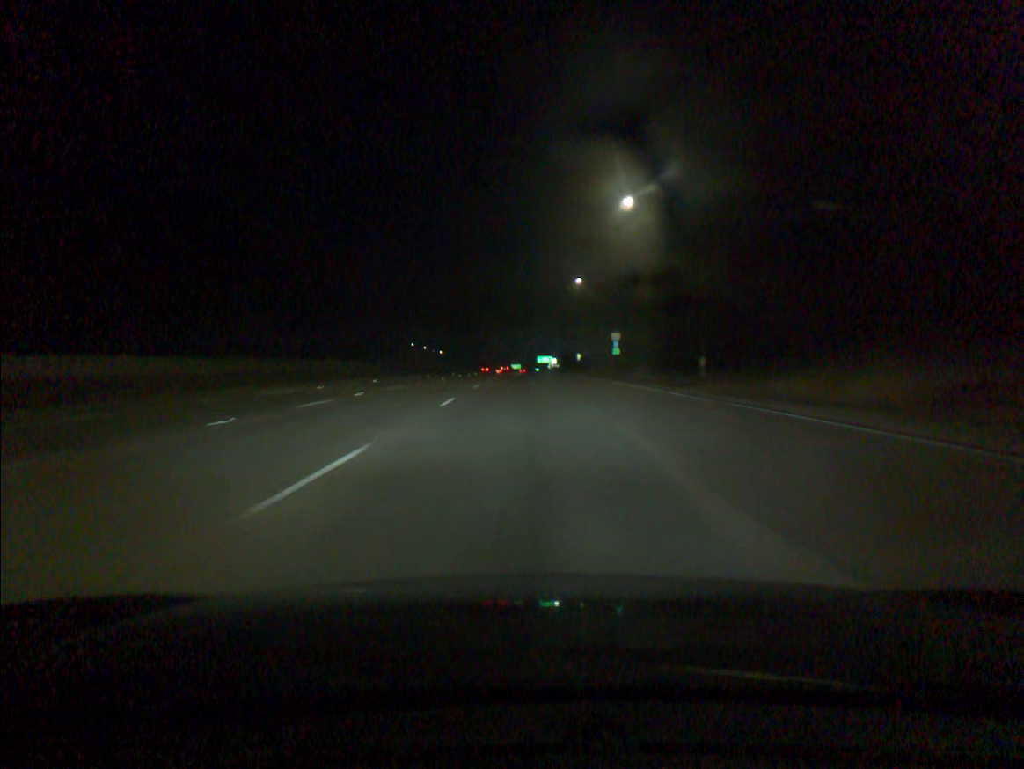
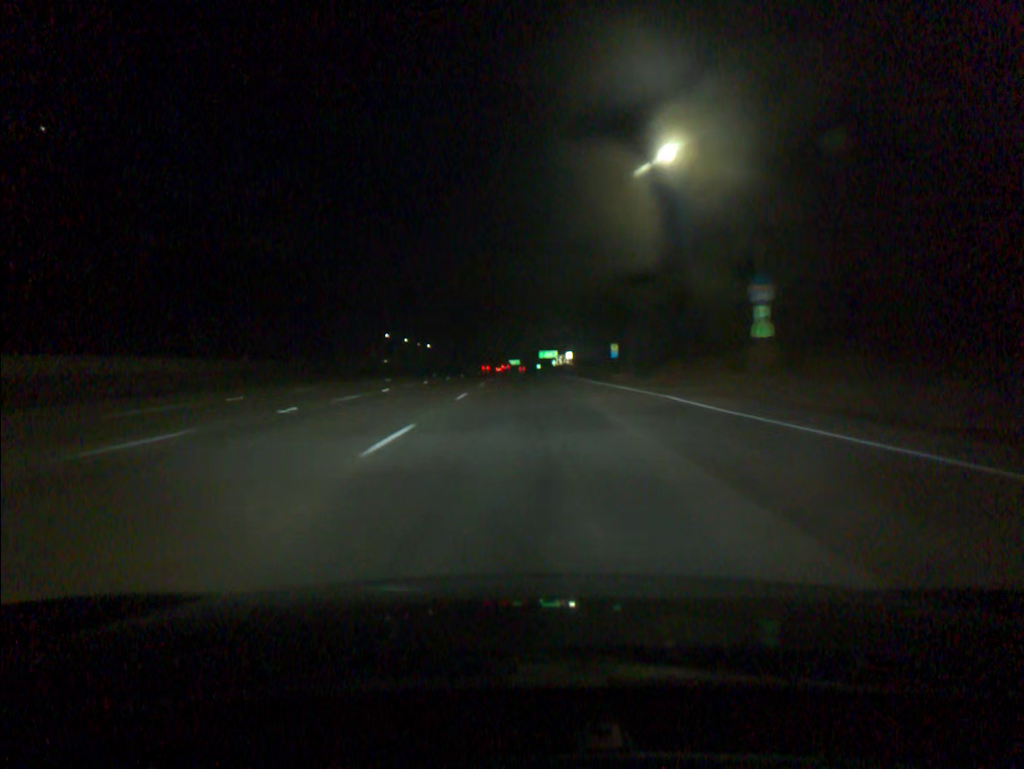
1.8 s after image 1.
(-0.1, +55.0) m; 0°
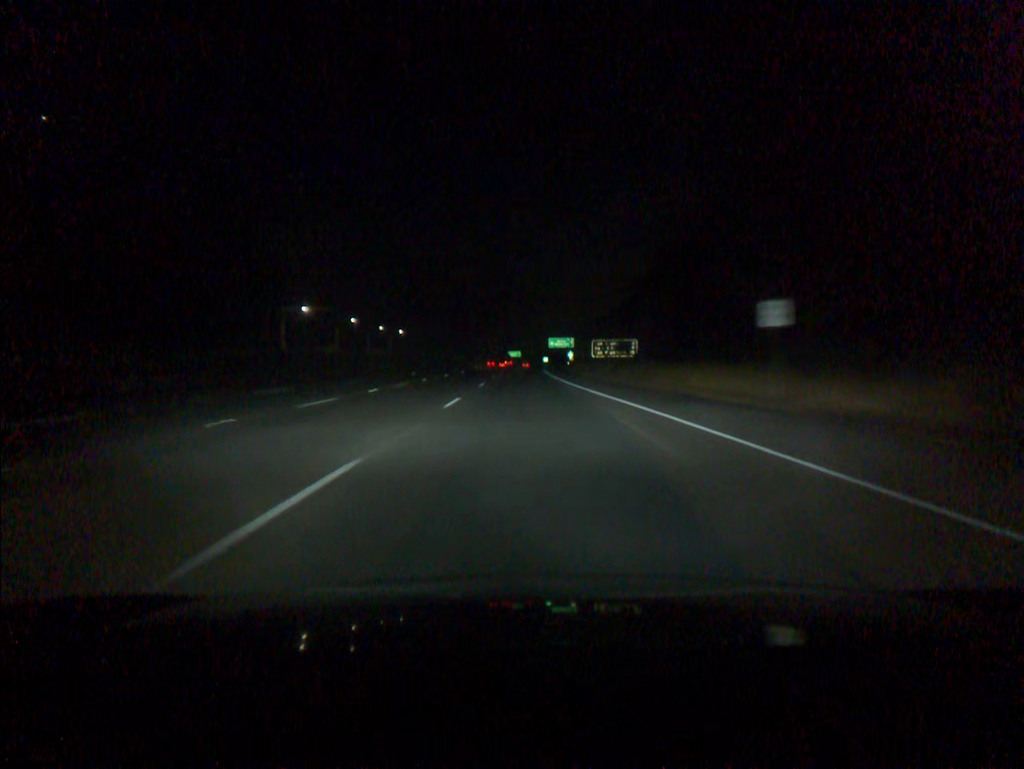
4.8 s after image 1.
(0.0, +92.2) m; 0°
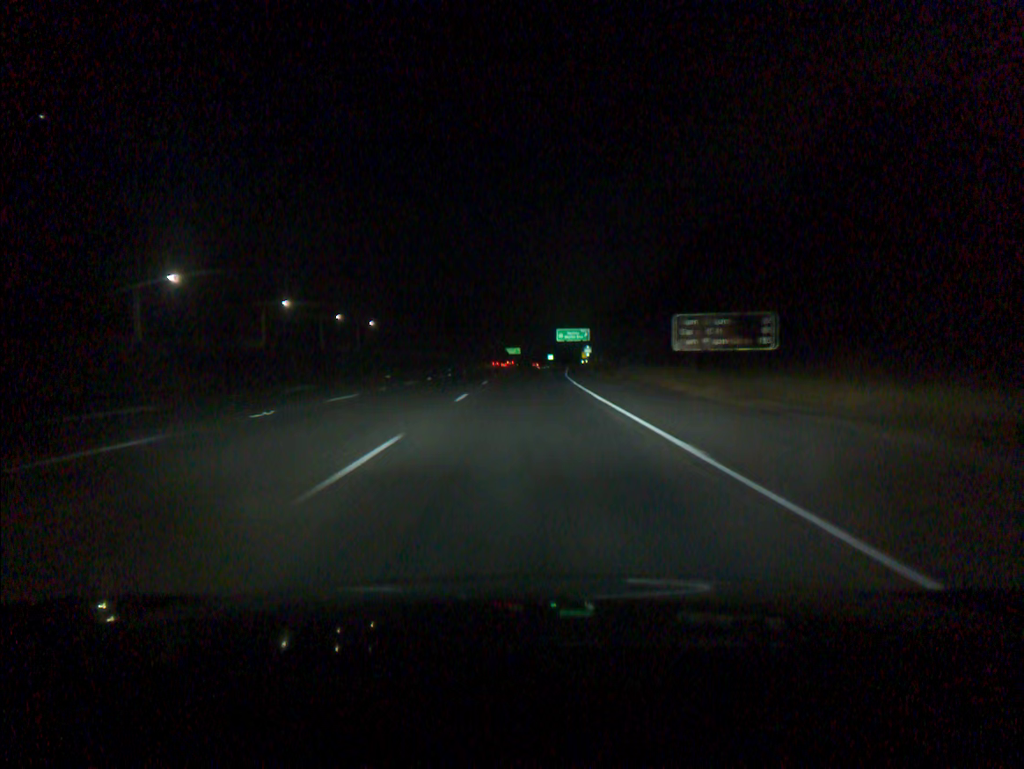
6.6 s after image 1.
(+0.2, +55.4) m; 0°
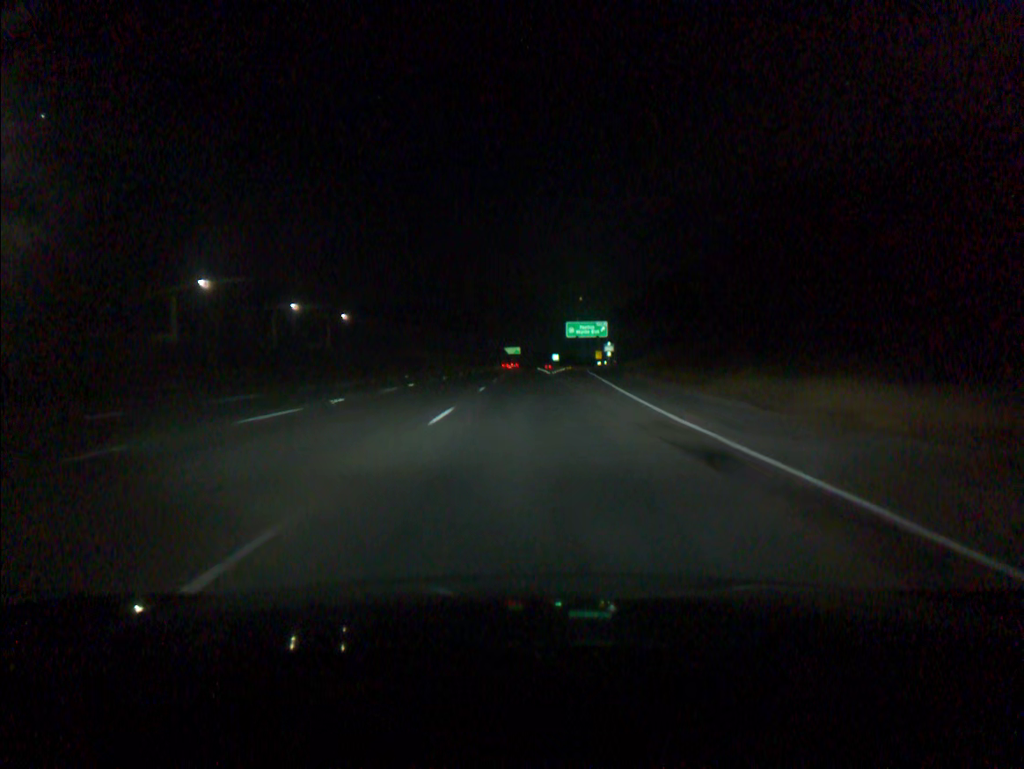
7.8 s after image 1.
(0.0, +36.8) m; 0°
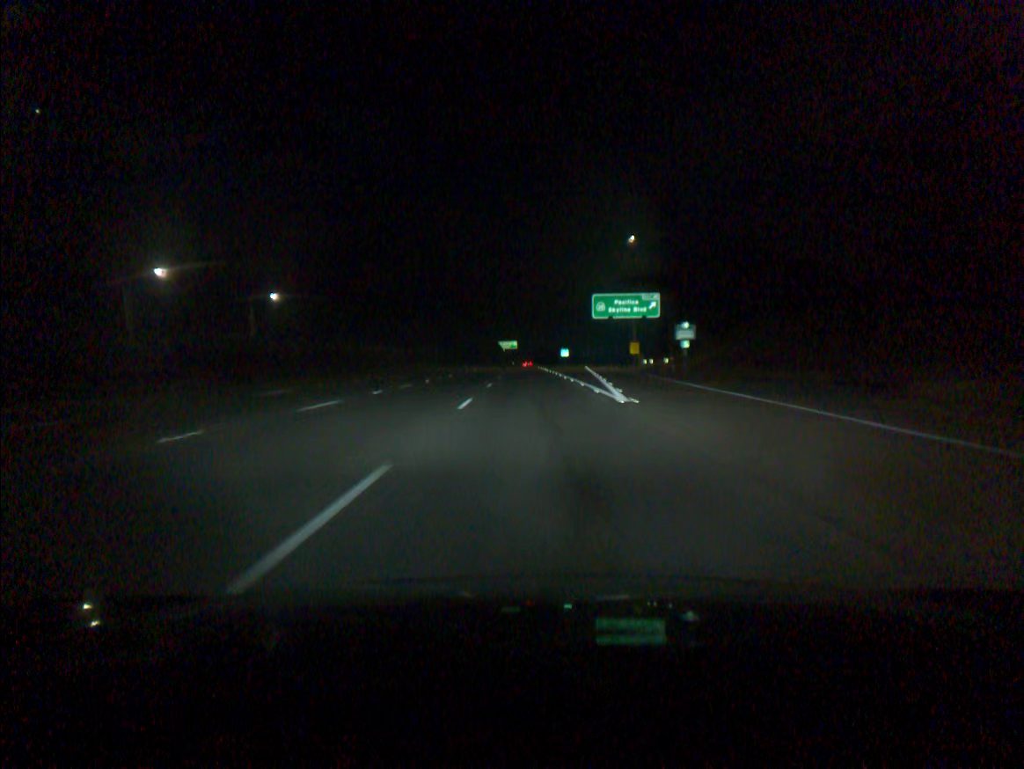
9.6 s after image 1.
(+0.1, +55.2) m; 0°
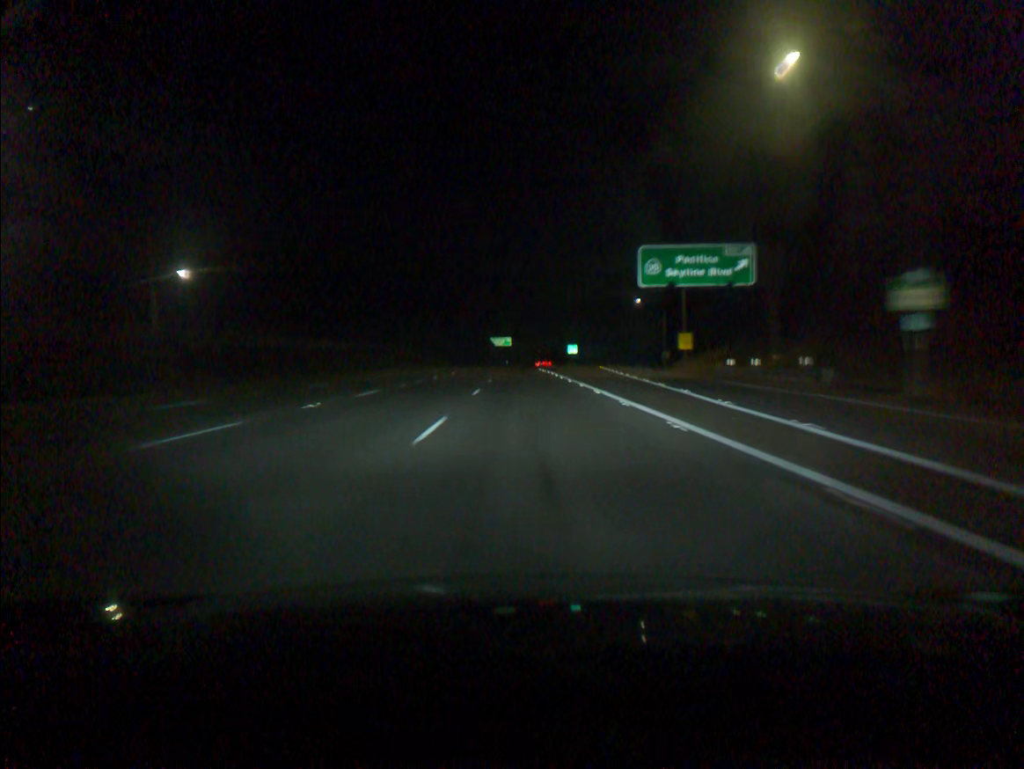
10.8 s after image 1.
(+0.1, +36.8) m; 0°
